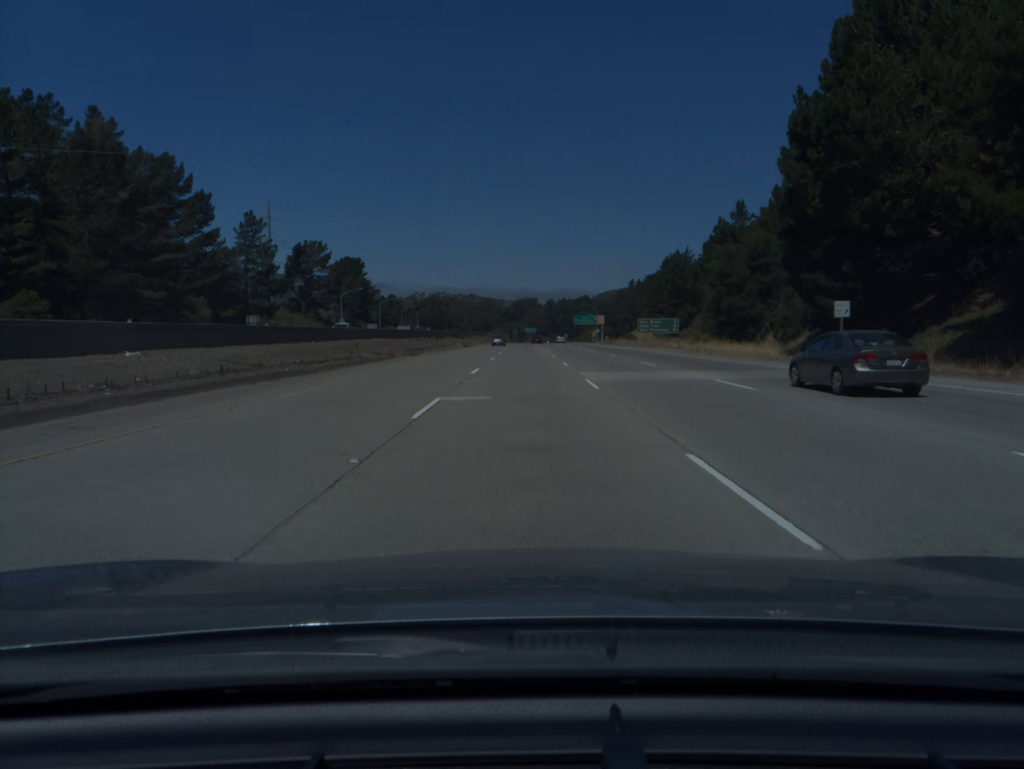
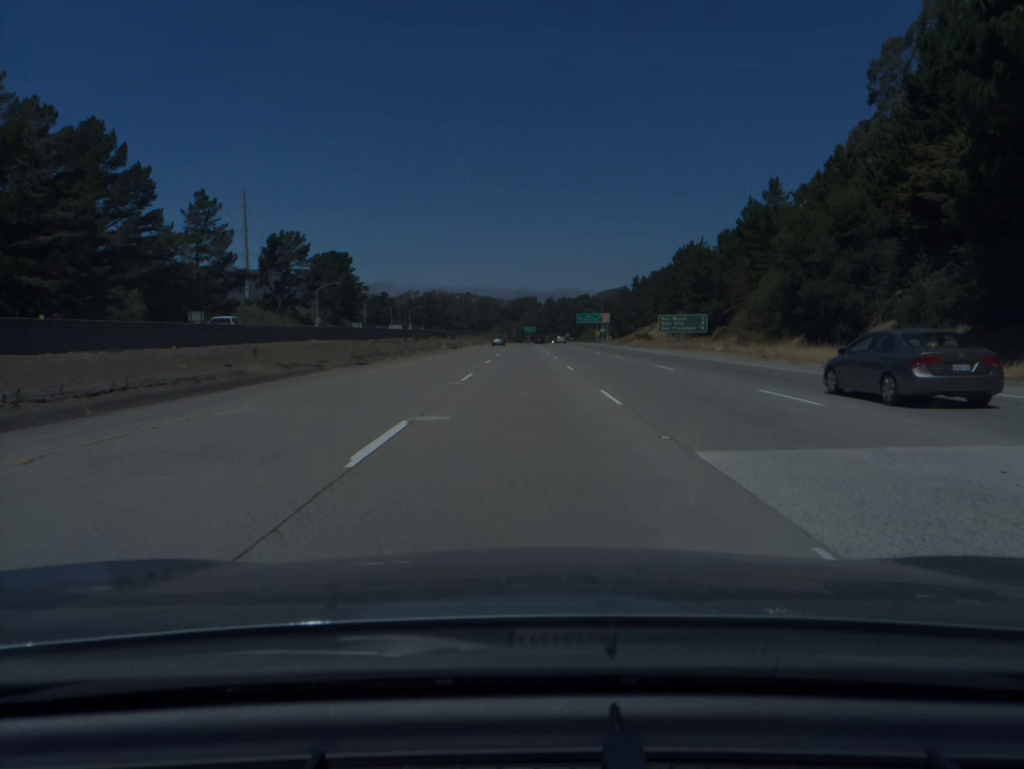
(0.0, +19.1) m; 0°
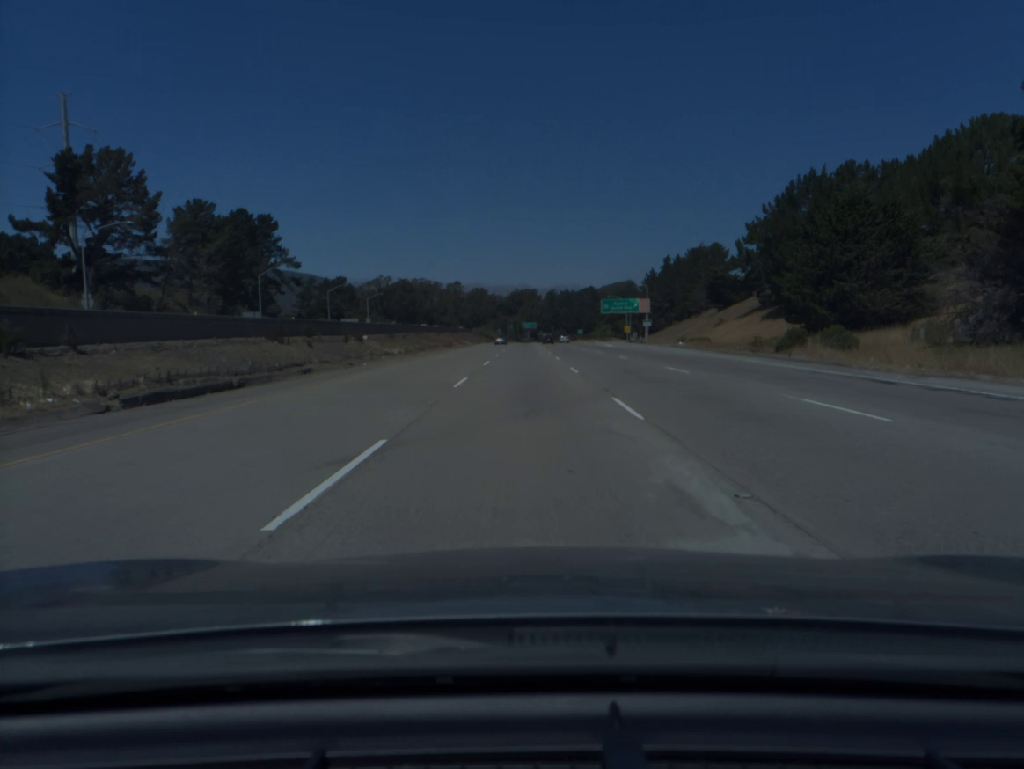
(0.0, +75.9) m; 0°
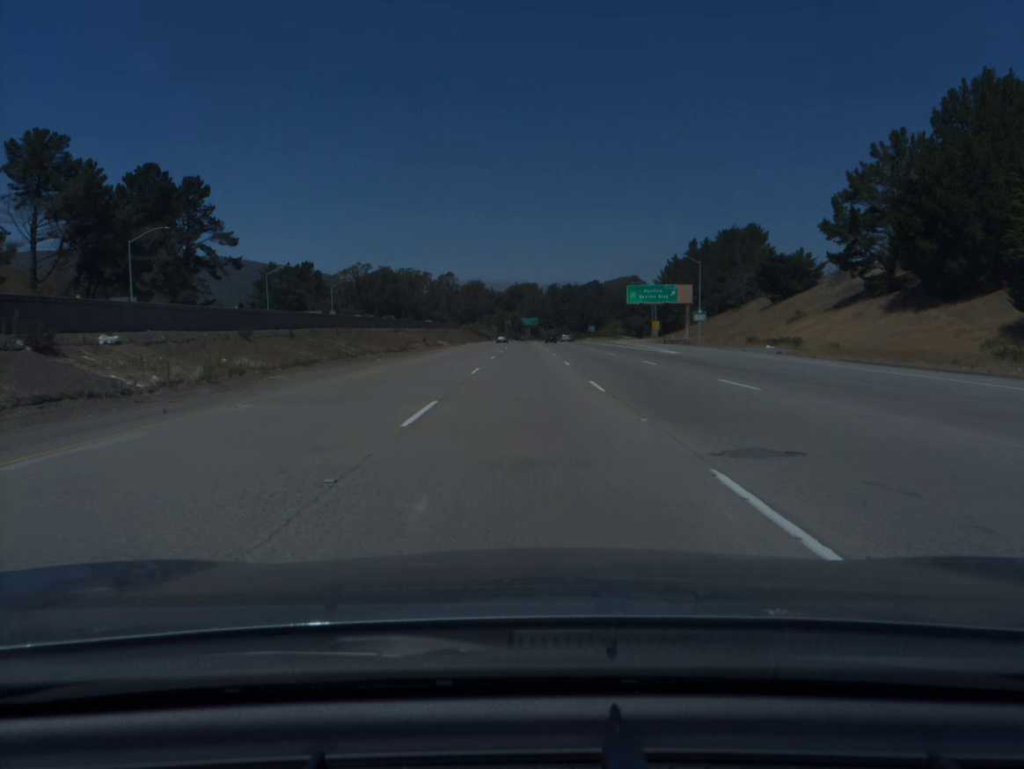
(0.0, +37.8) m; 0°
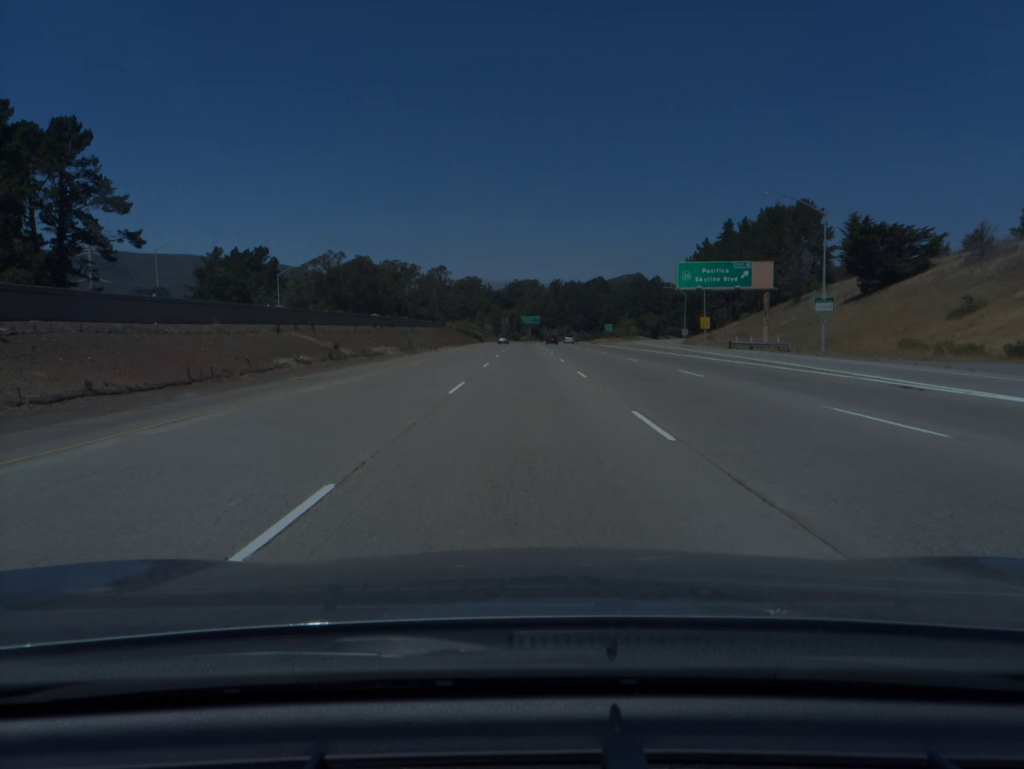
(0.0, +37.7) m; 0°
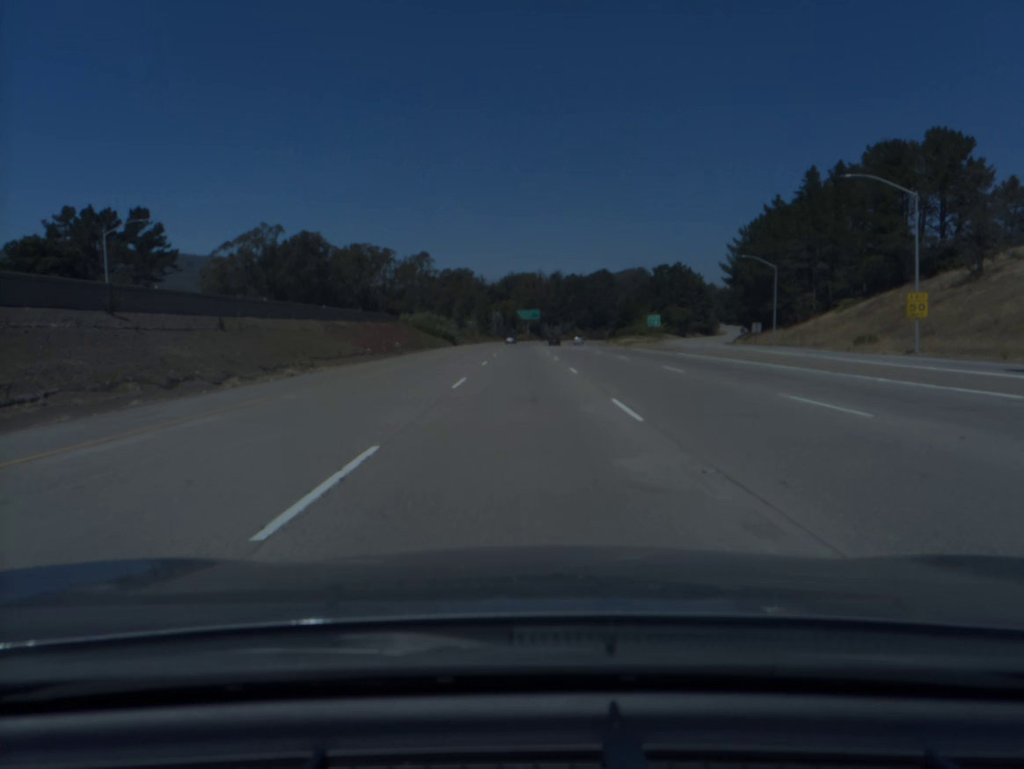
(+0.1, +56.4) m; 0°
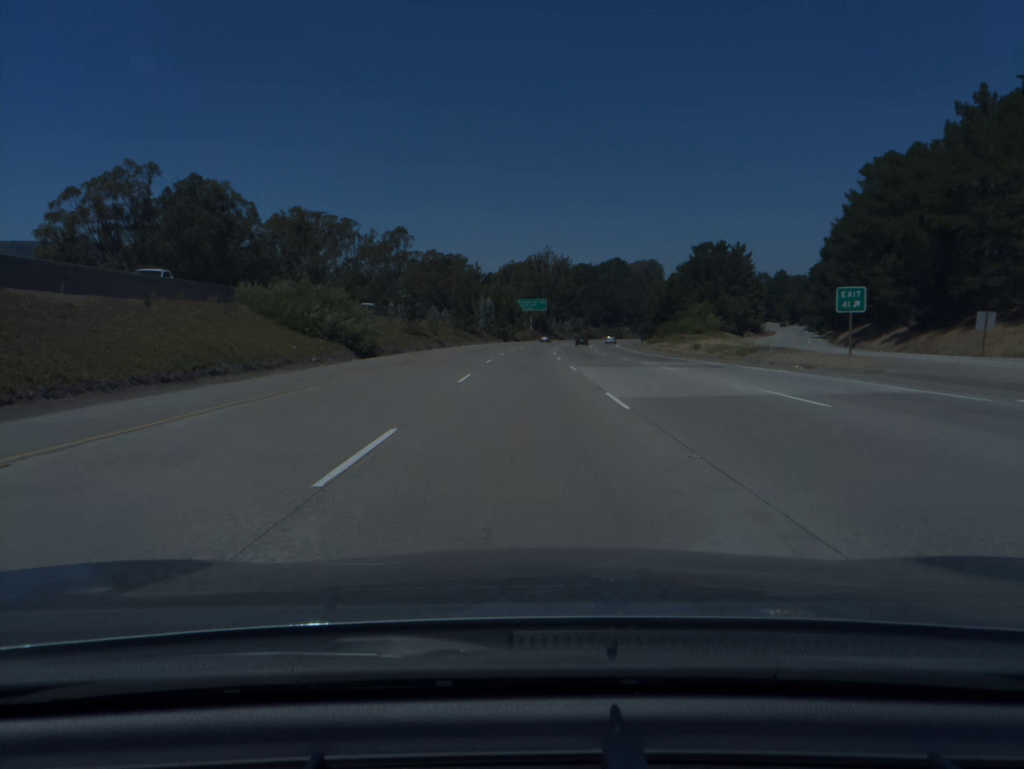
(-0.1, +56.5) m; 0°
